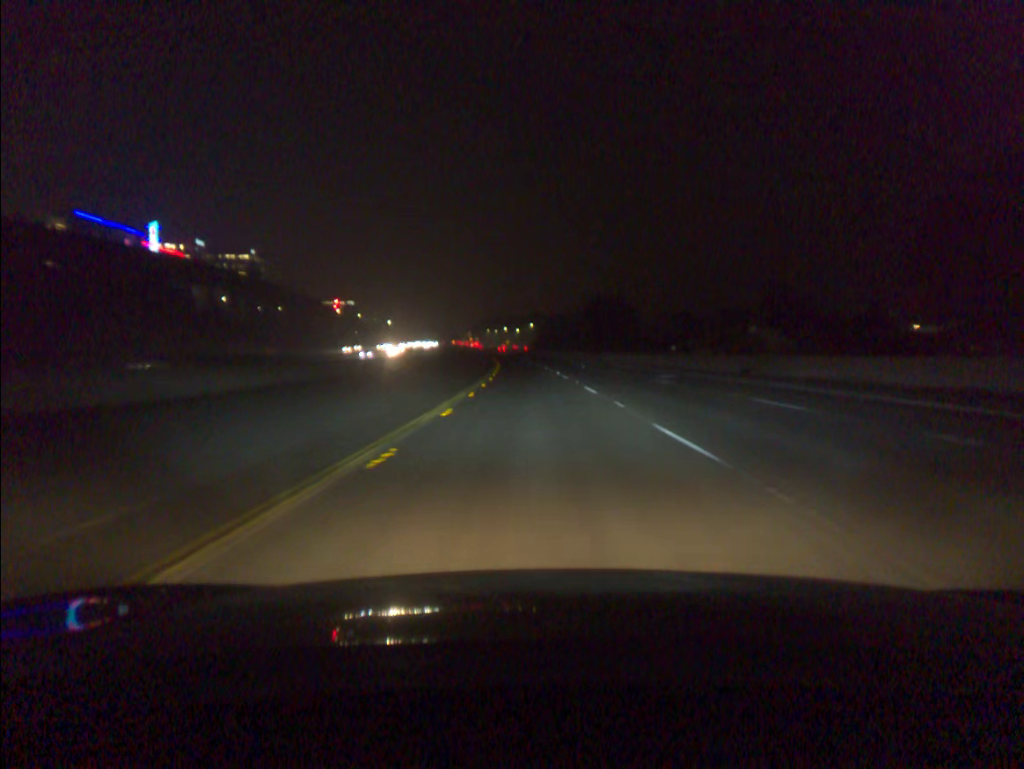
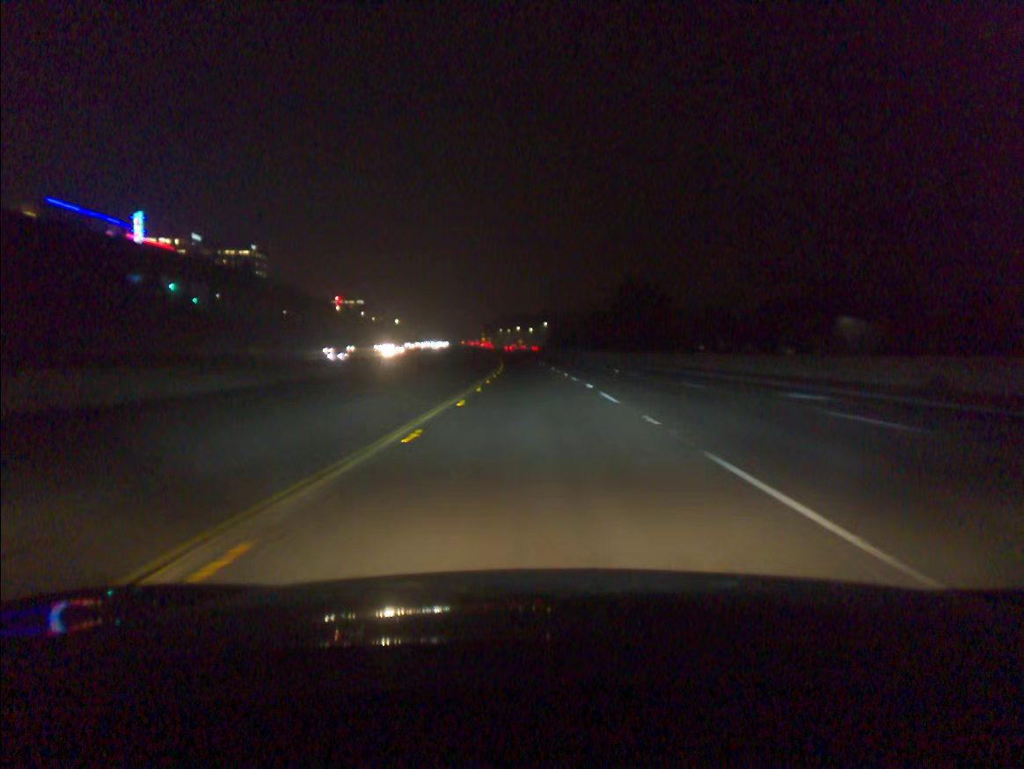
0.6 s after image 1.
(-0.1, +19.0) m; -1°
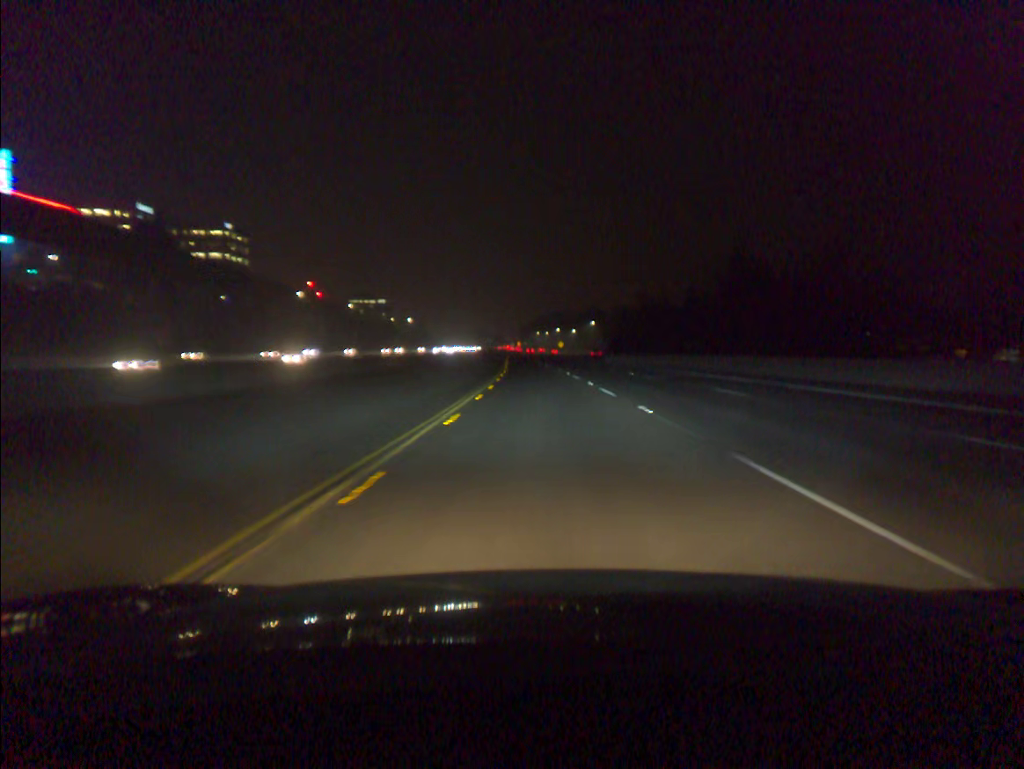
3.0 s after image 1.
(-2.2, +76.6) m; -3°
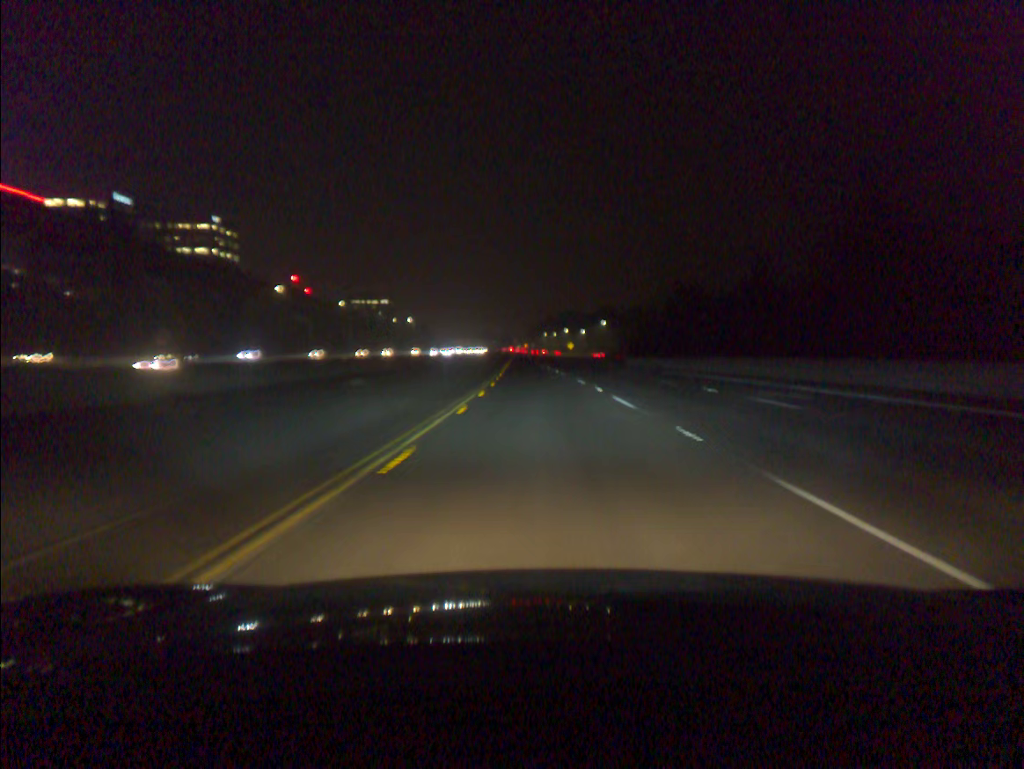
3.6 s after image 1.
(-0.1, +19.3) m; -1°
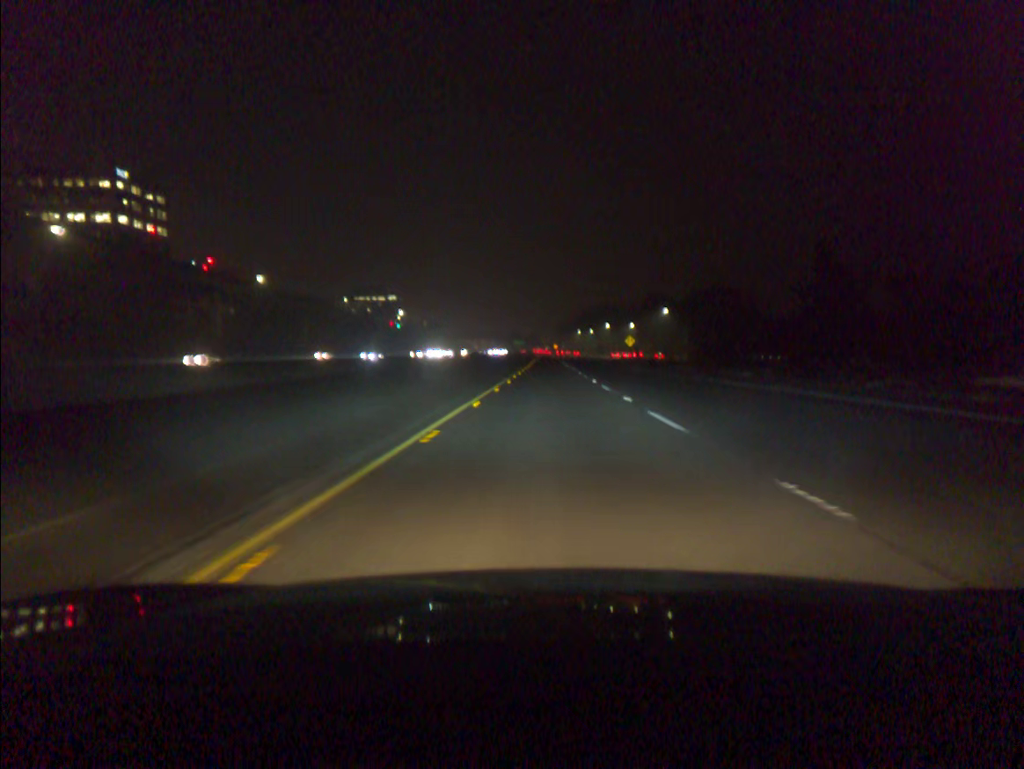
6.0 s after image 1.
(-1.6, +77.9) m; -2°
